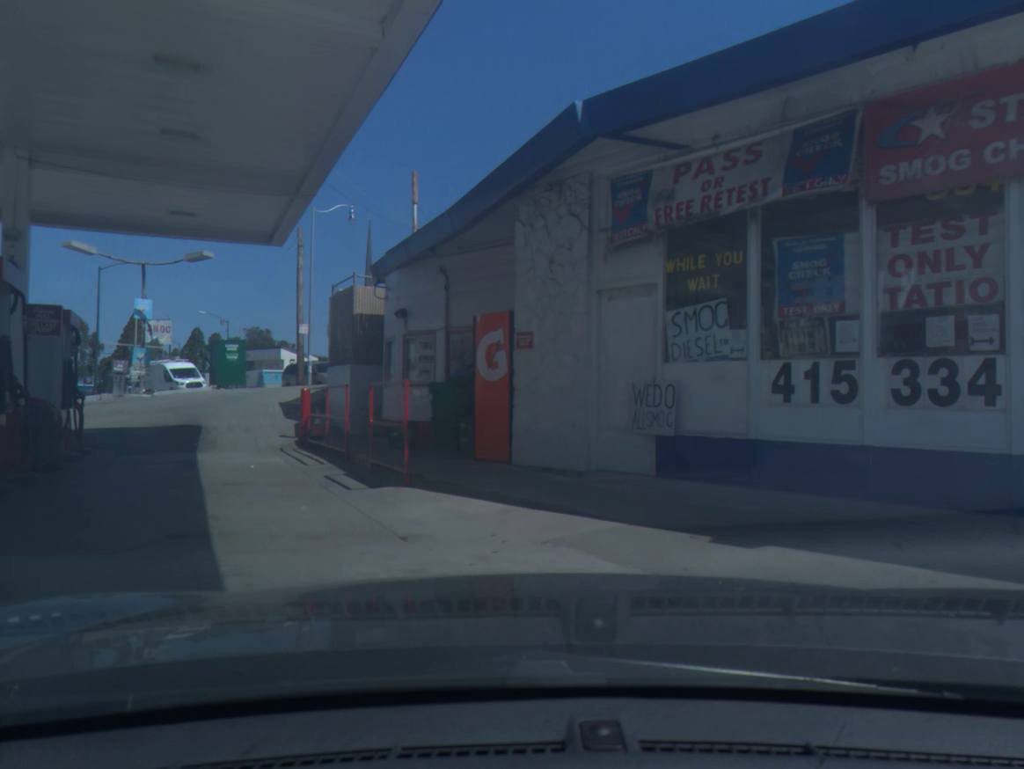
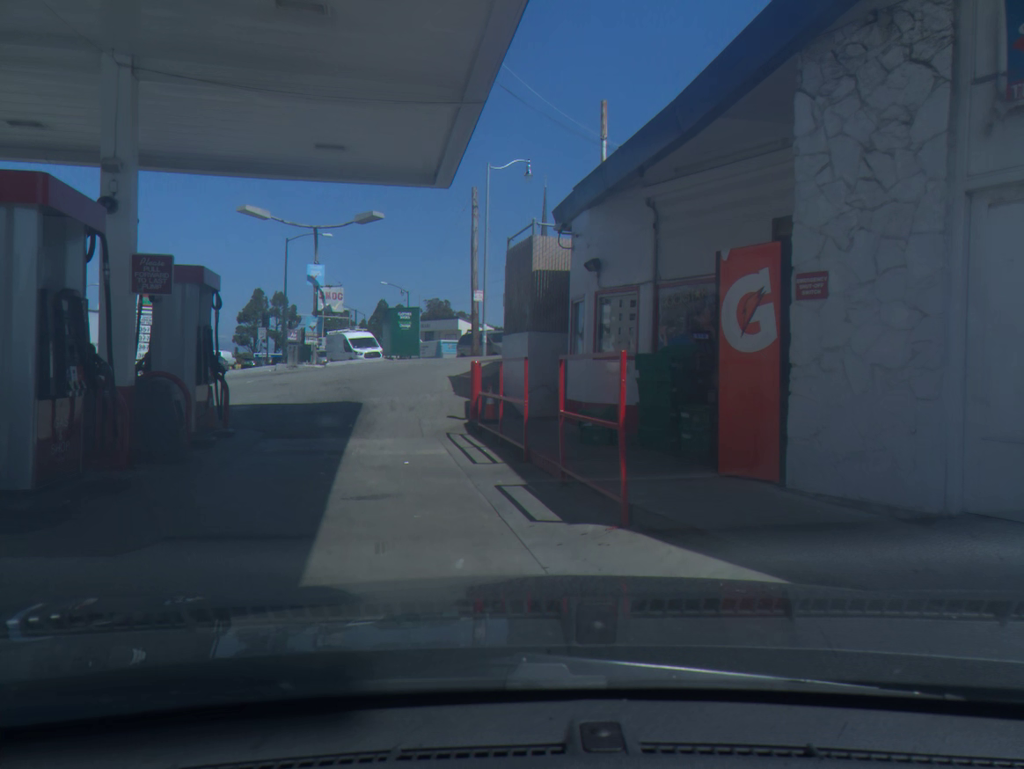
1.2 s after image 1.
(-0.2, +3.6) m; -8°
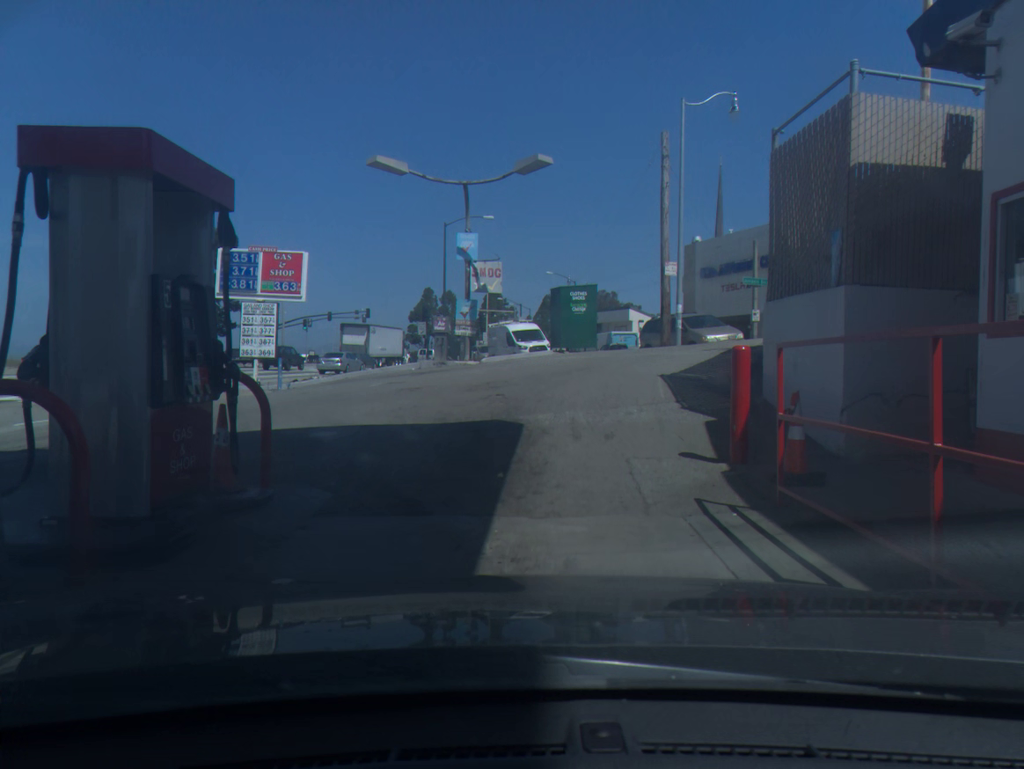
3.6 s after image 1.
(-0.6, +7.2) m; -7°
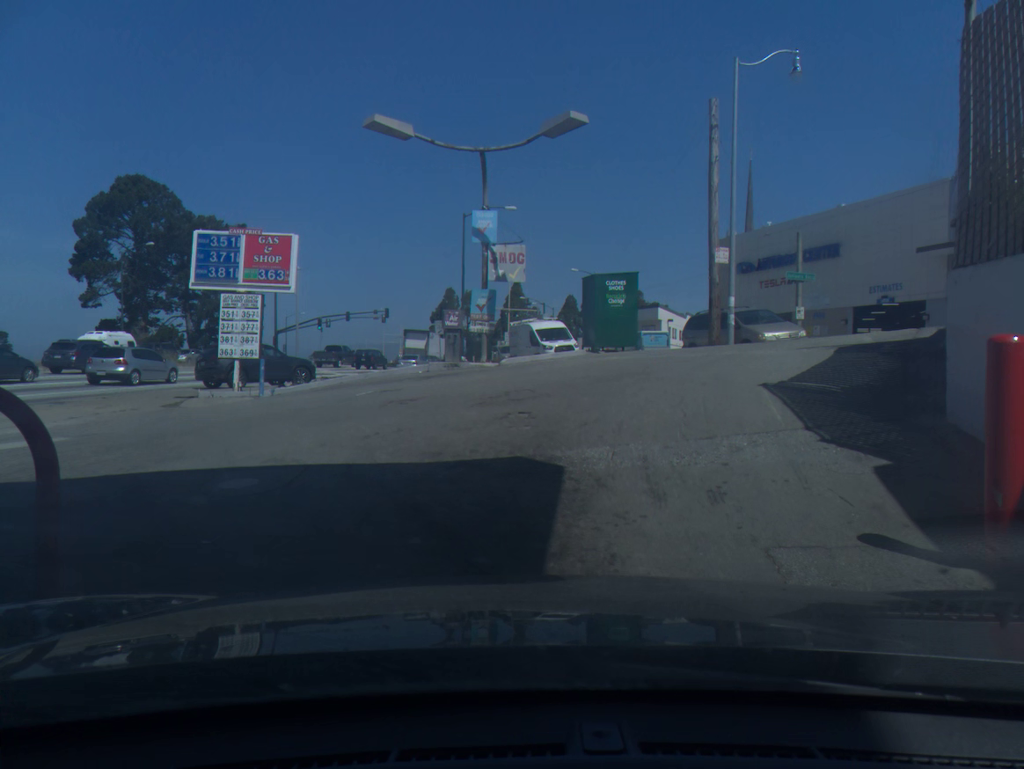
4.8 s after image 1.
(-0.1, +3.5) m; -2°
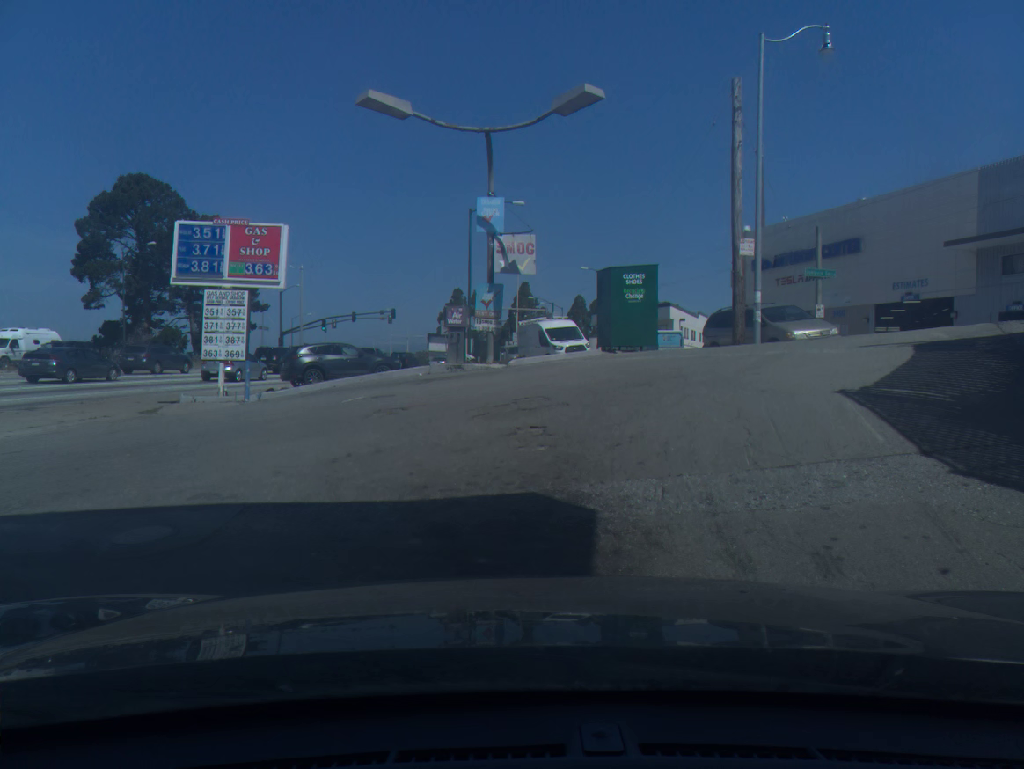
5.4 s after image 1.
(0.0, +1.6) m; 0°
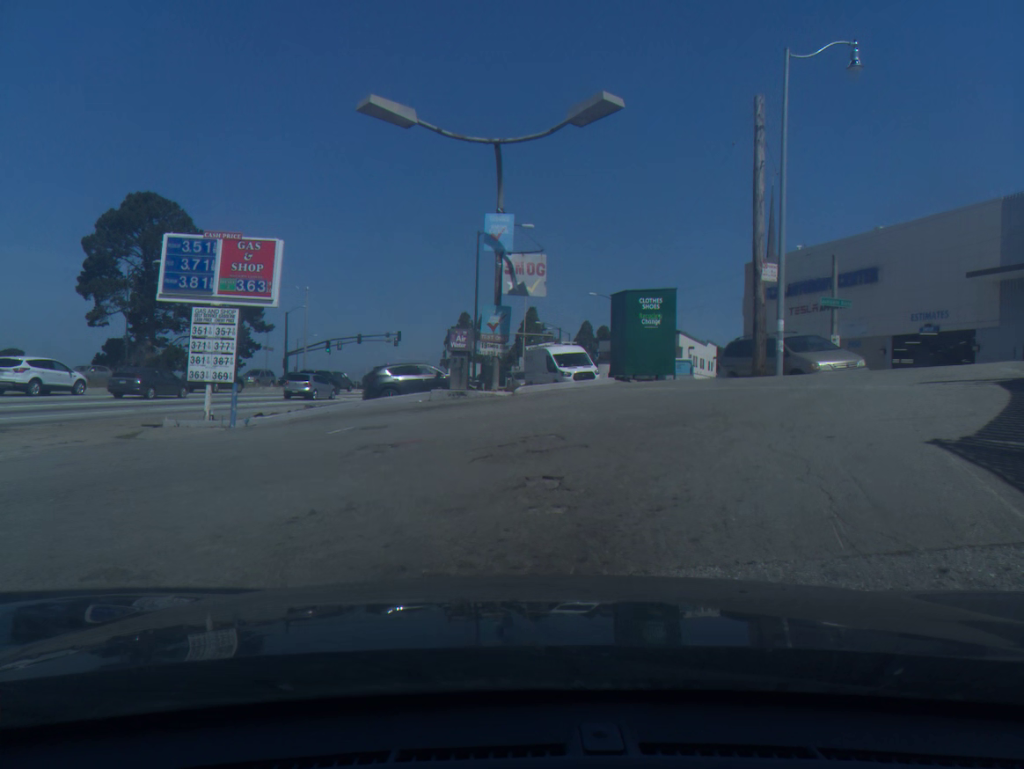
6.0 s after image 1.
(0.0, +1.2) m; -1°
